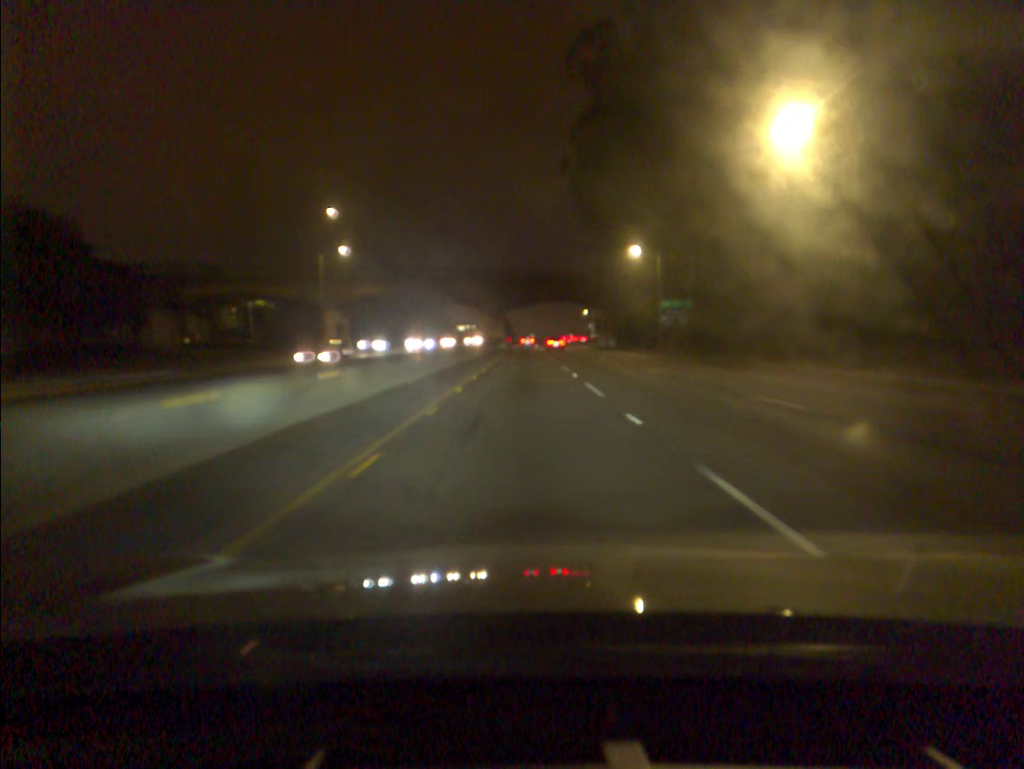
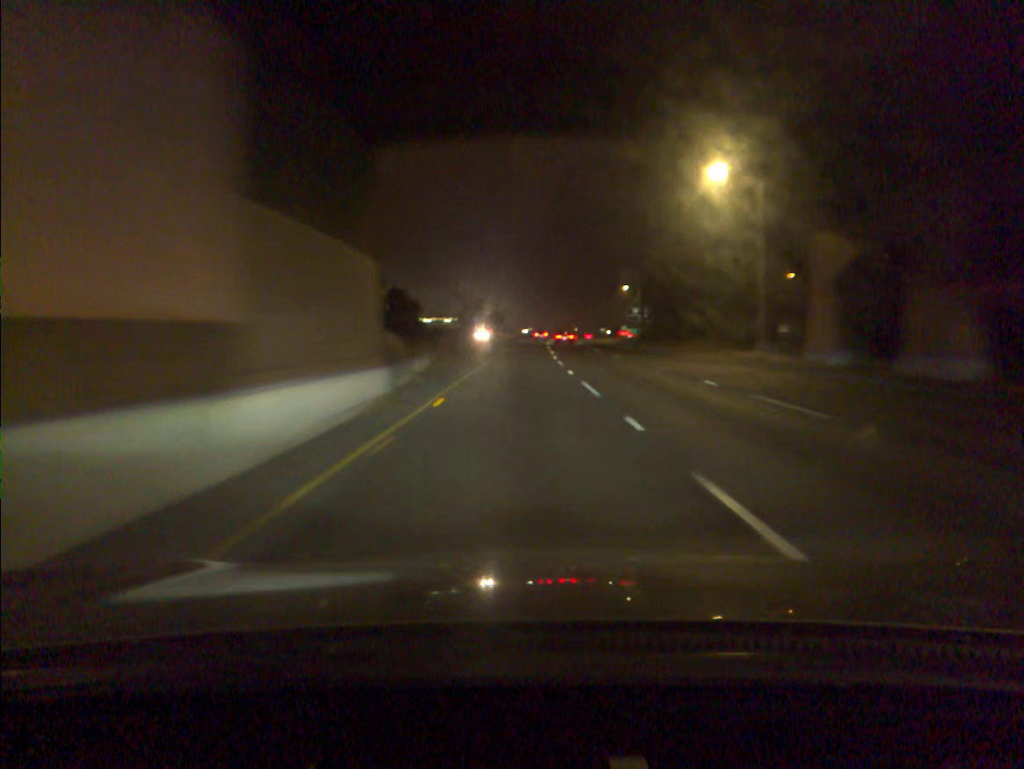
(0.0, +89.1) m; 0°
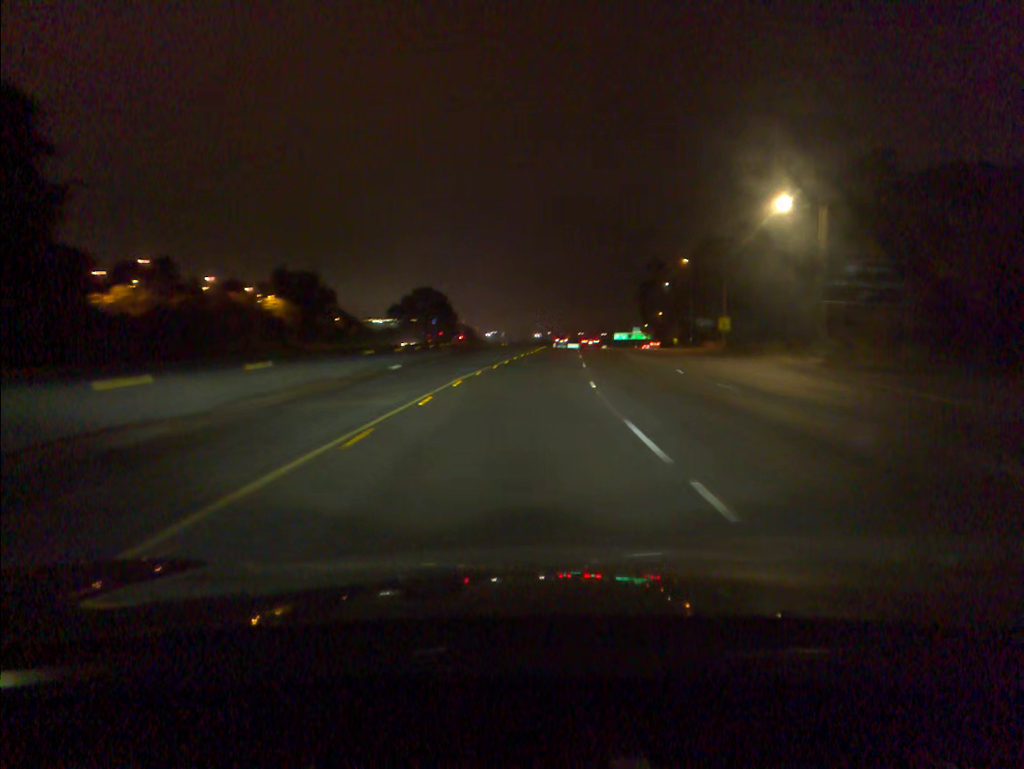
(+0.9, +90.0) m; +2°
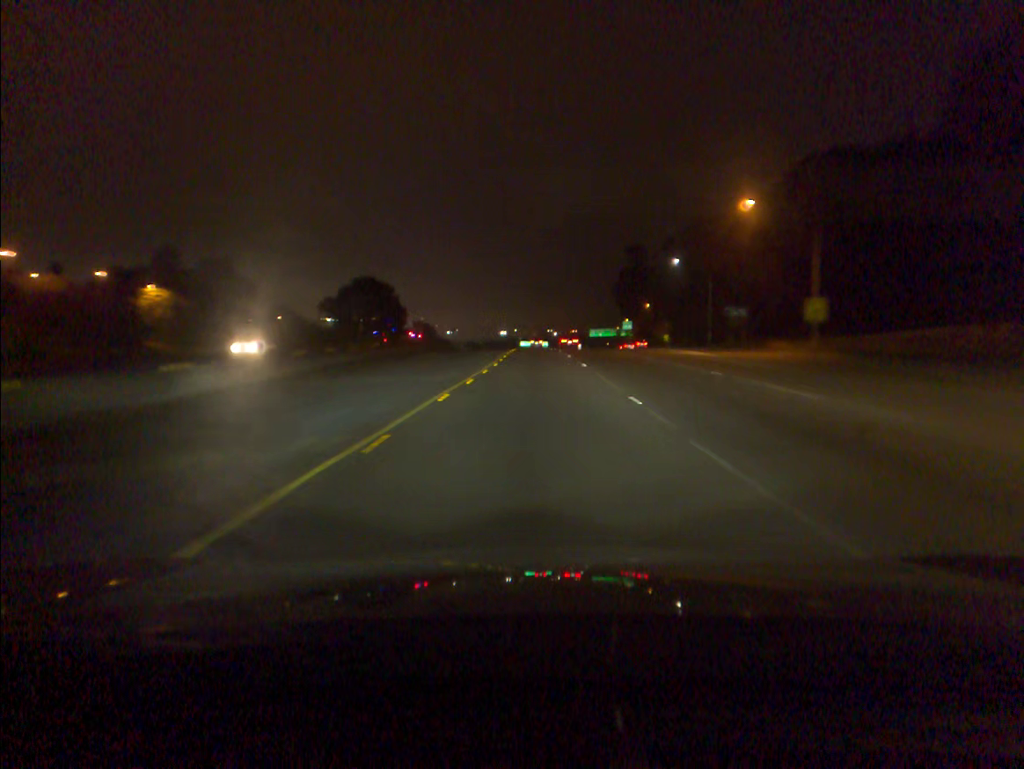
(+0.9, +36.5) m; +3°
